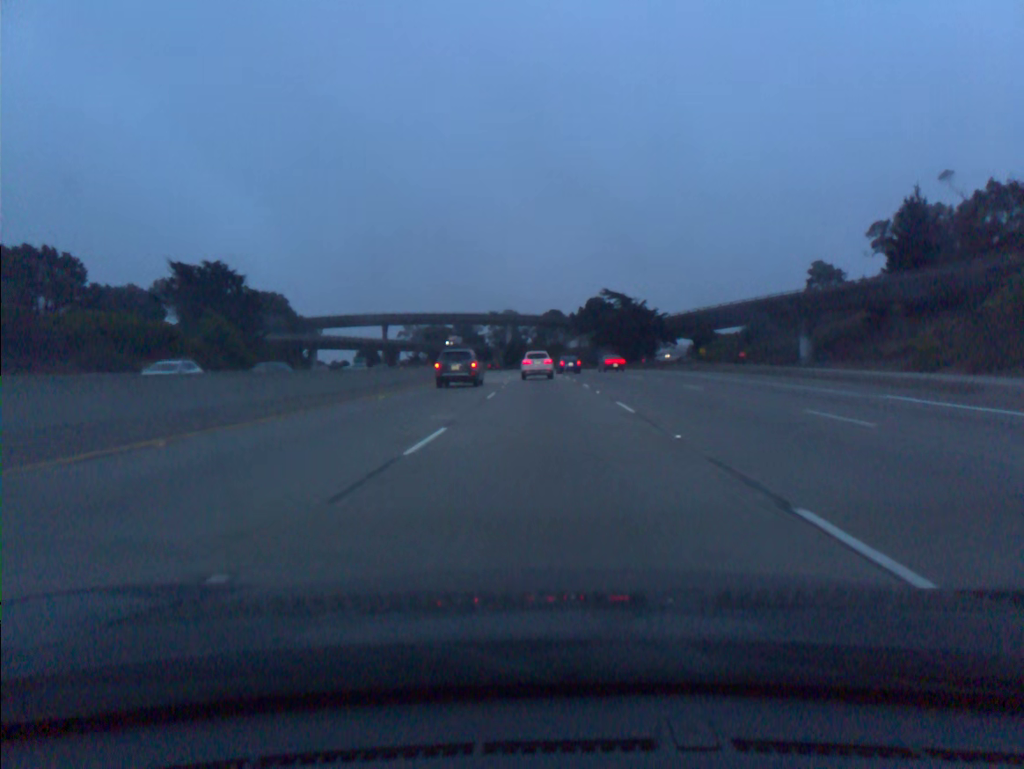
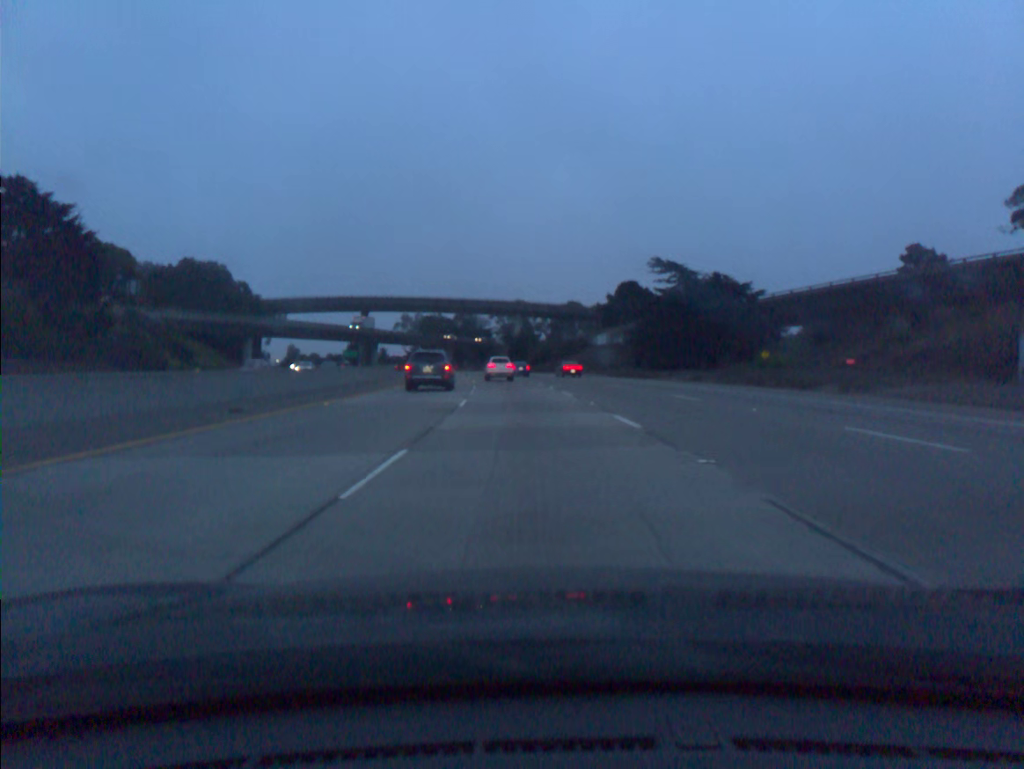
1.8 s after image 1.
(-0.2, +46.7) m; -1°
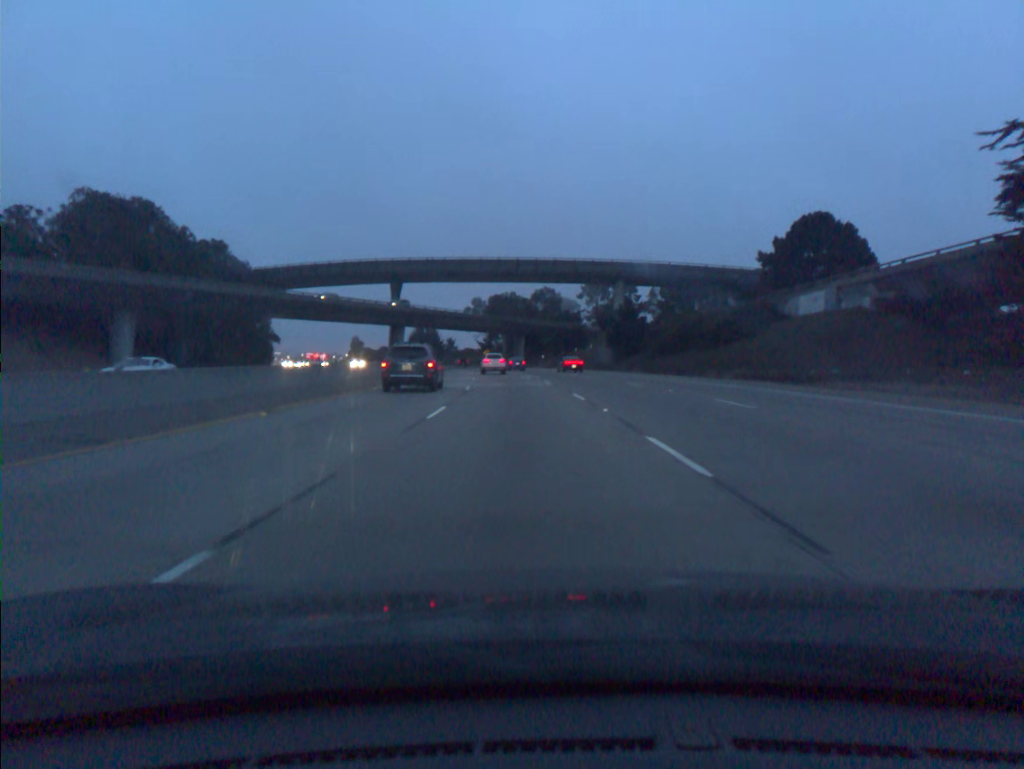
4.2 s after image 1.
(-3.4, +64.2) m; -6°
